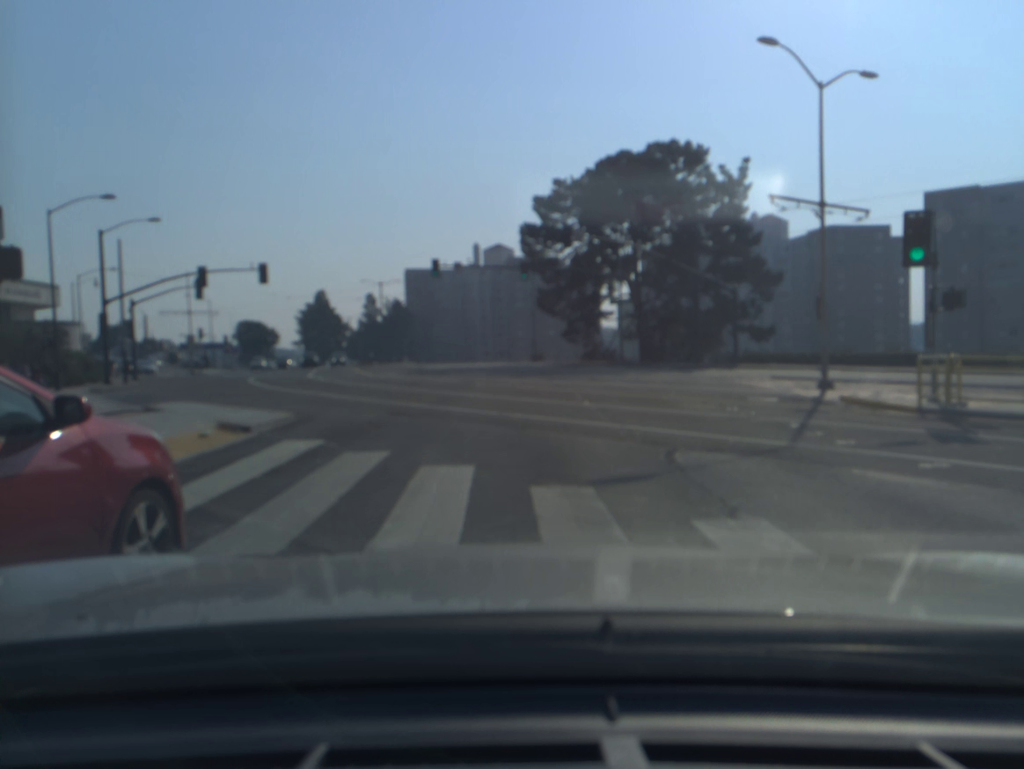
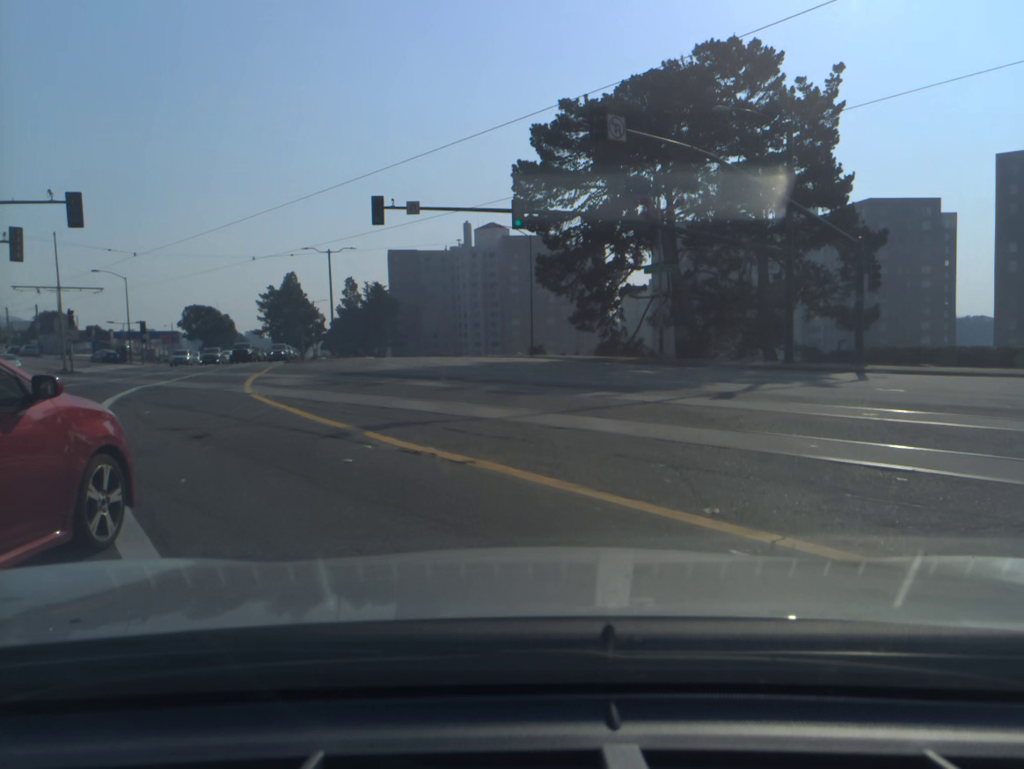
(-0.3, +19.6) m; -1°
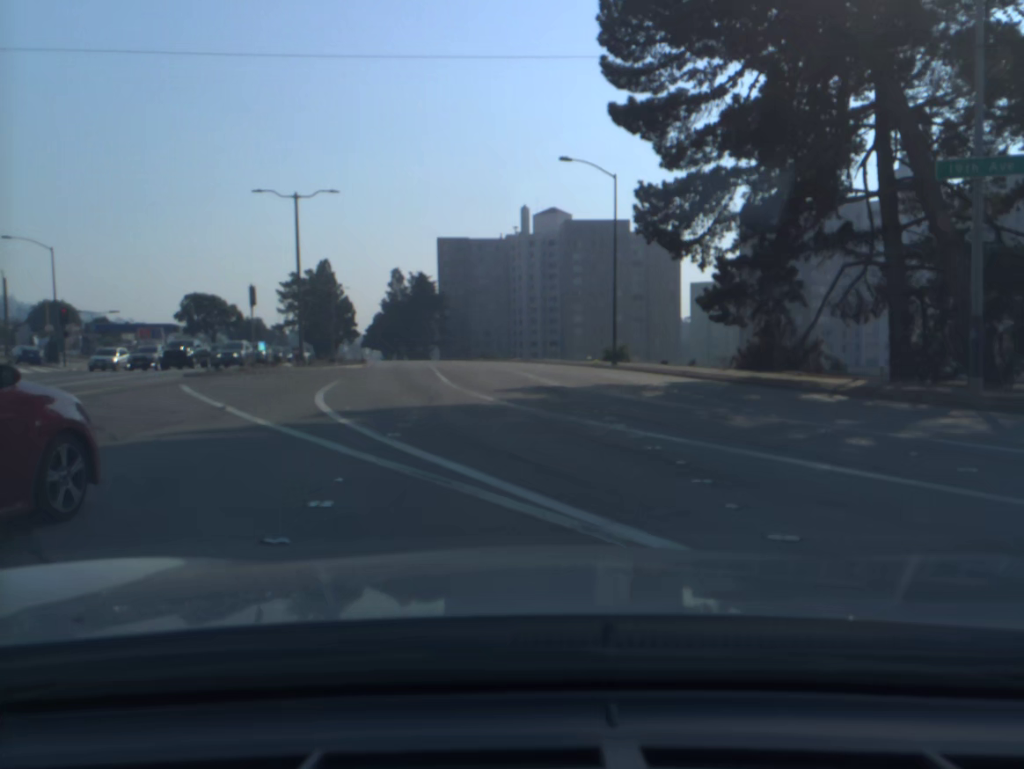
(-1.2, +26.0) m; -5°
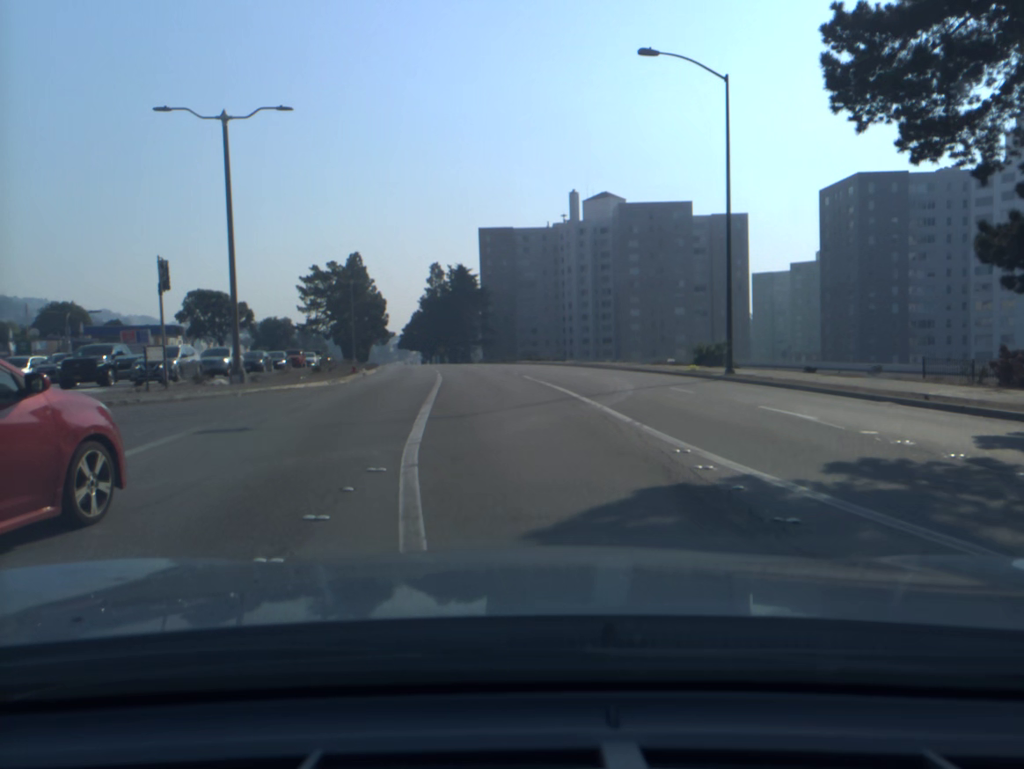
(-0.4, +15.8) m; -3°
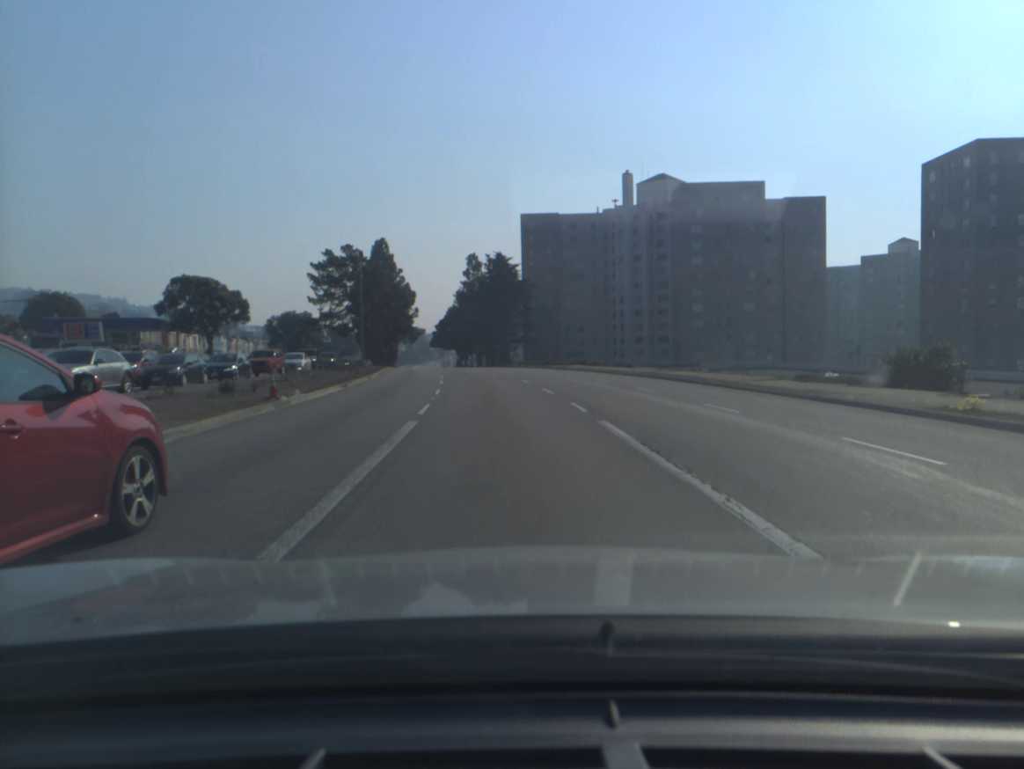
(-0.6, +17.7) m; -3°
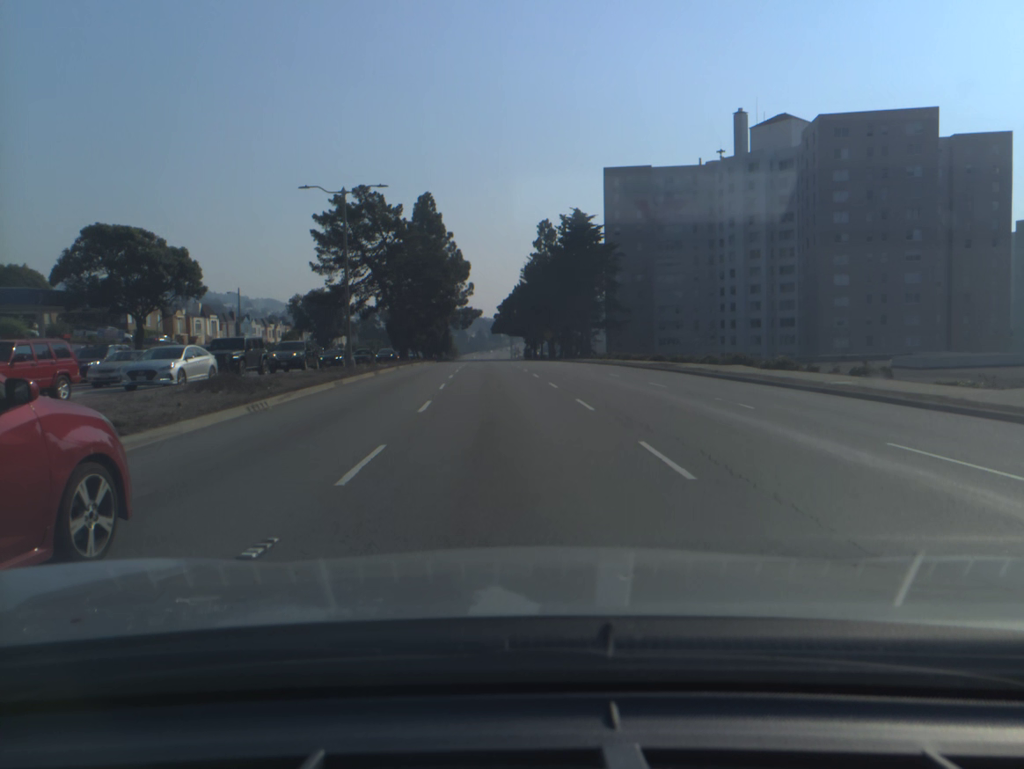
(-1.3, +30.1) m; -5°
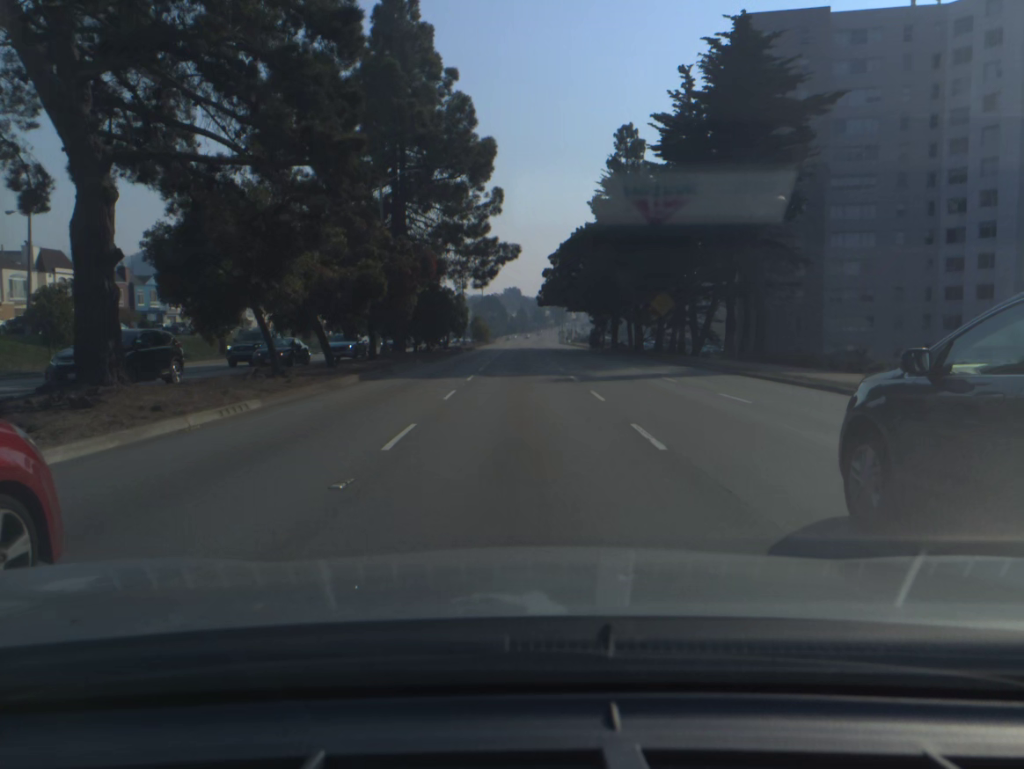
(-2.6, +57.3) m; -3°
